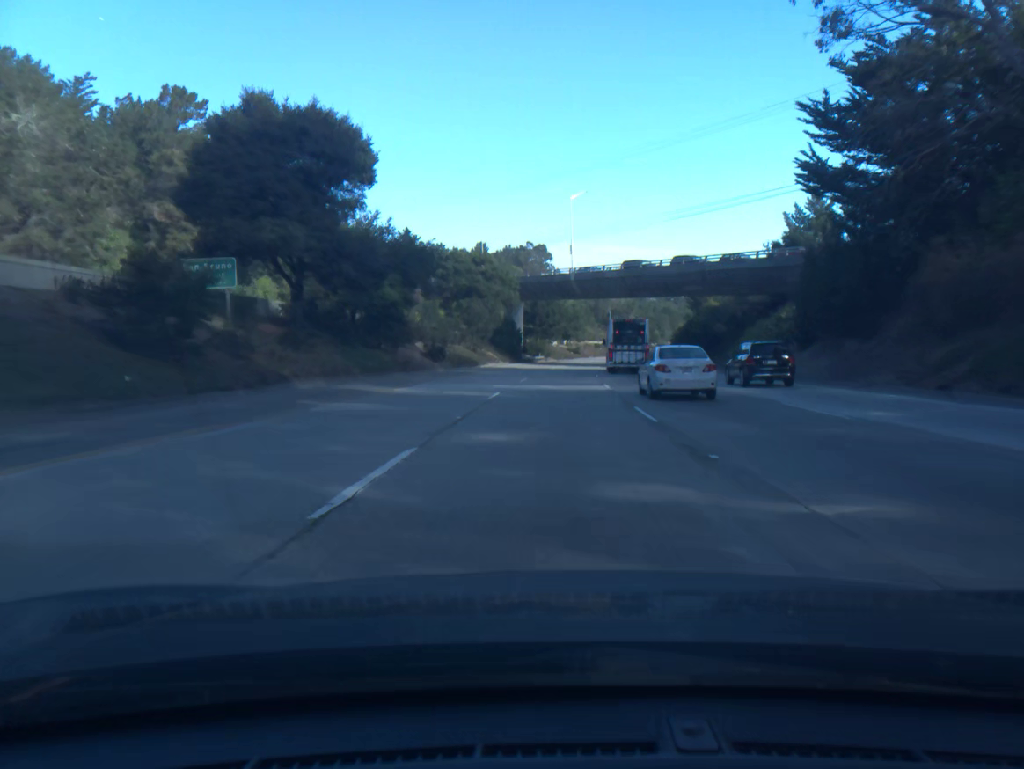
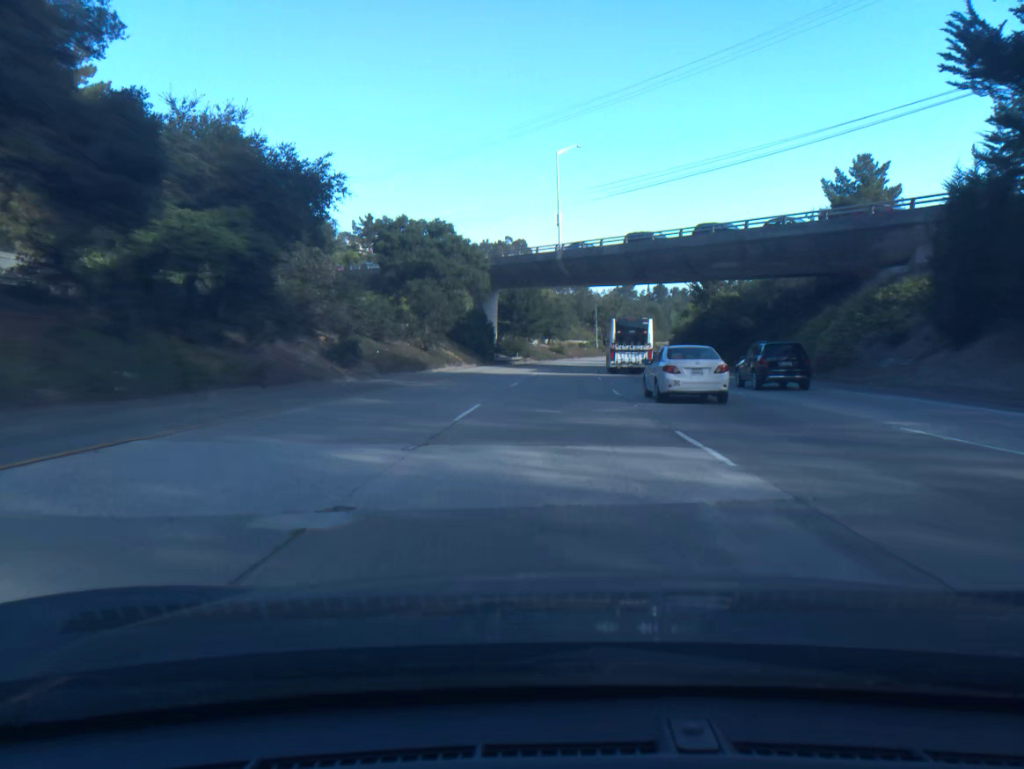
(+0.2, +20.5) m; +1°
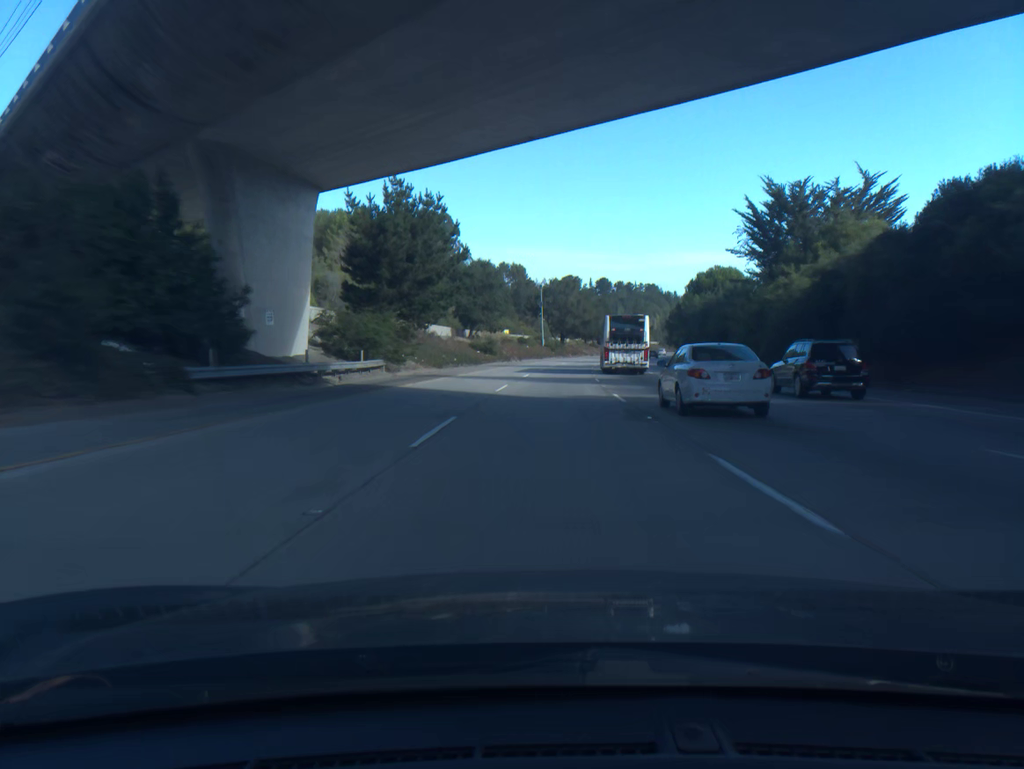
(+2.5, +61.6) m; +5°
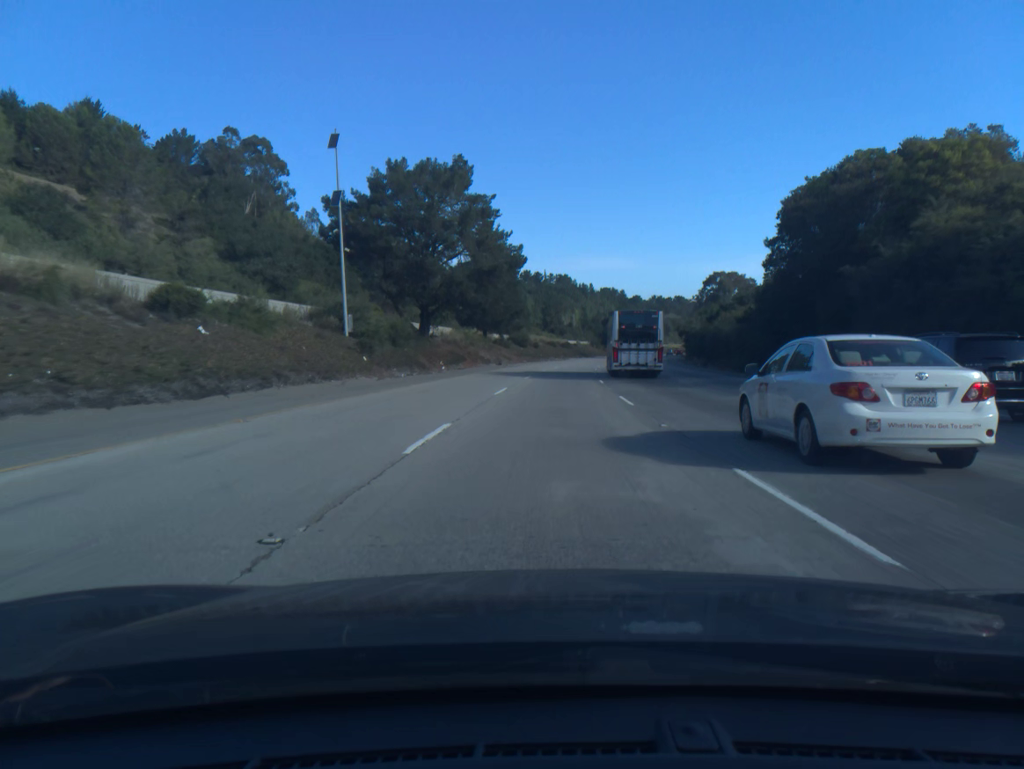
(+6.4, +102.6) m; +7°
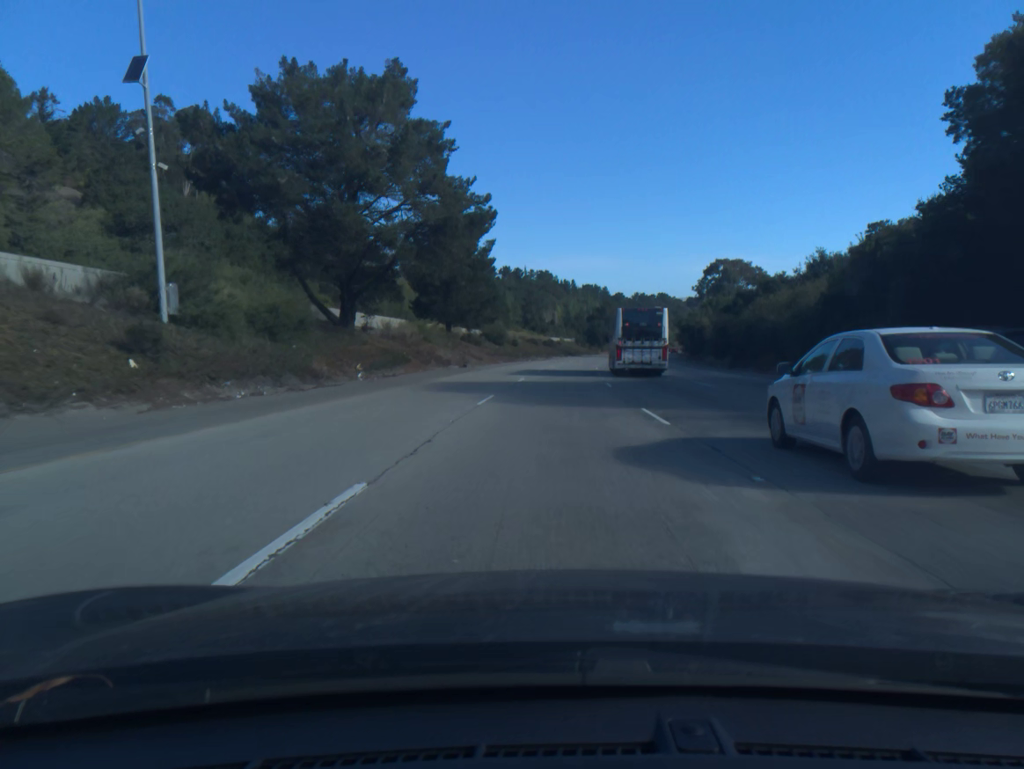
(+0.3, +20.6) m; +1°
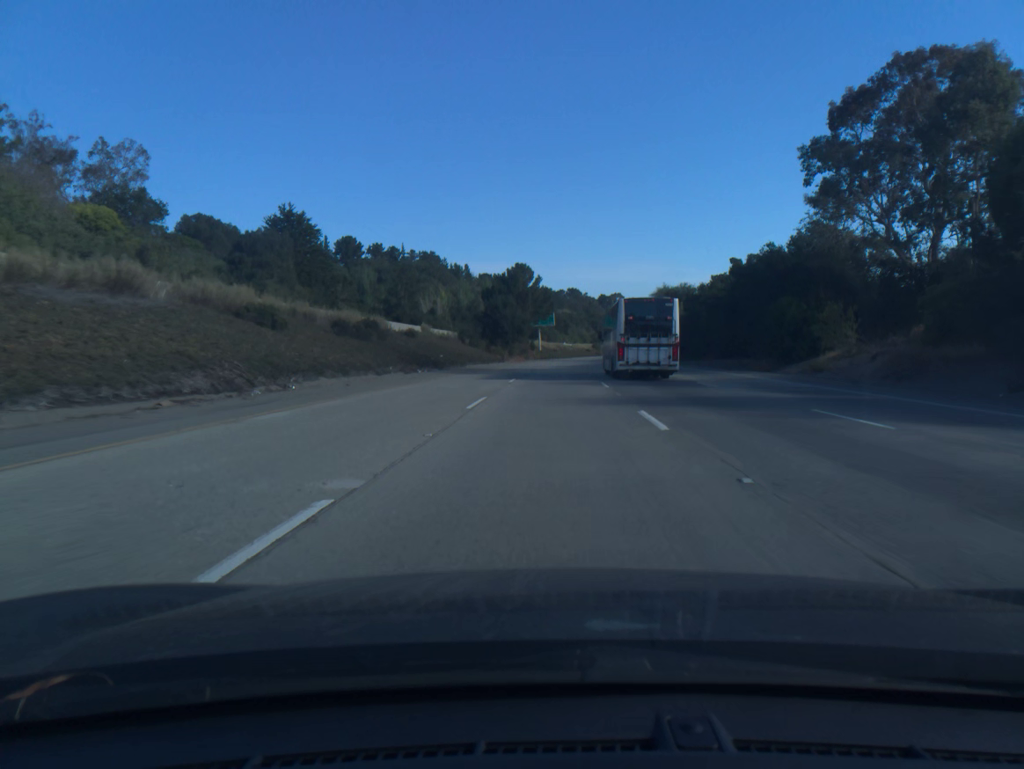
(+6.8, +102.8) m; +7°
